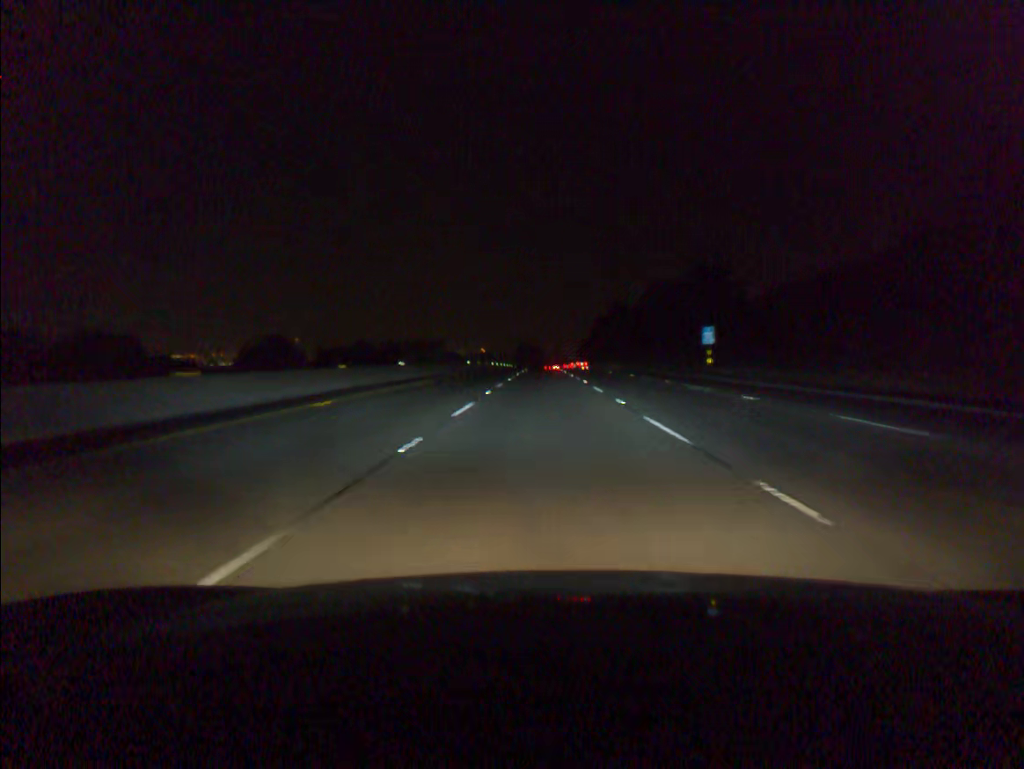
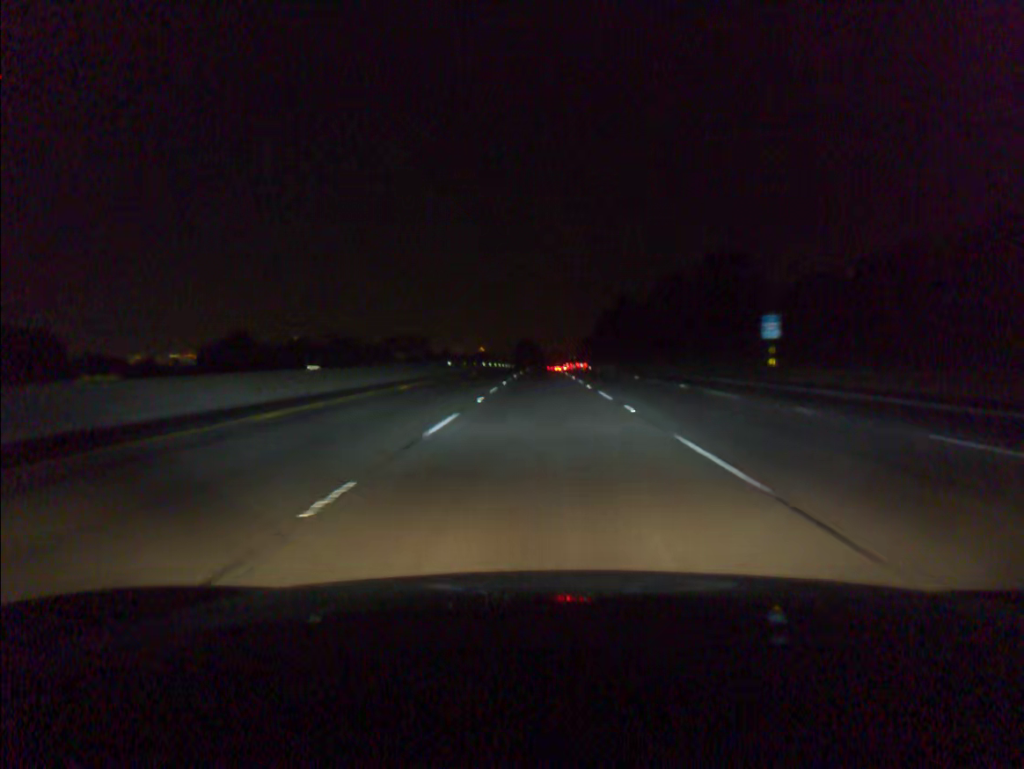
(0.0, +18.4) m; 0°
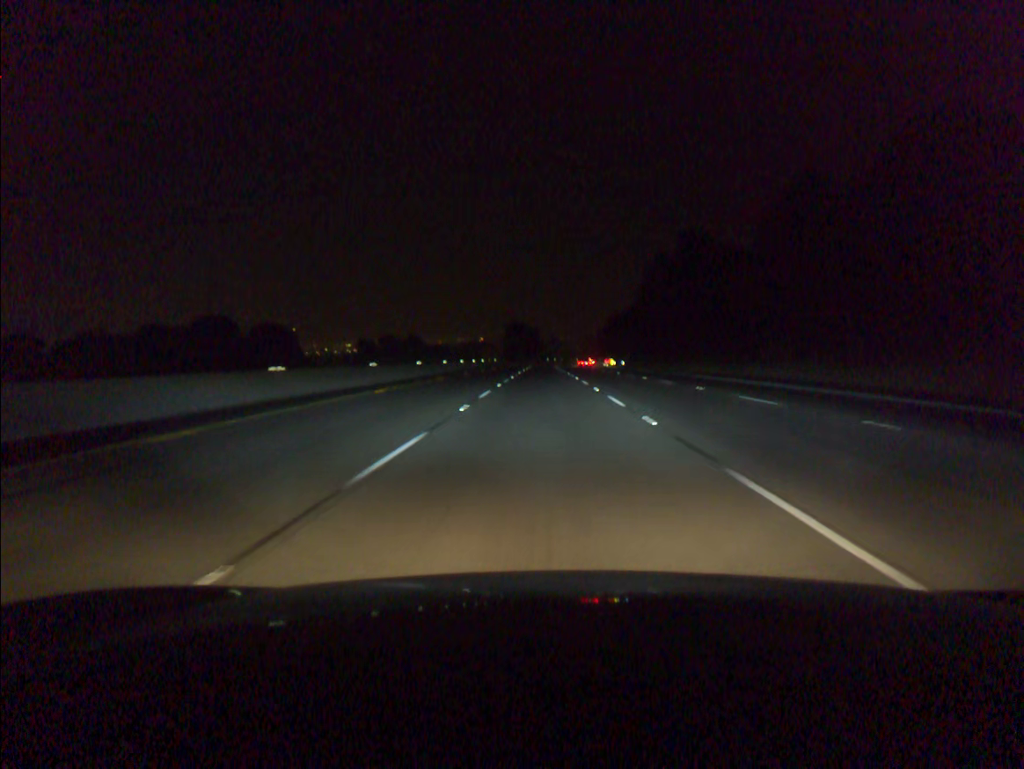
(-0.1, +91.9) m; 0°
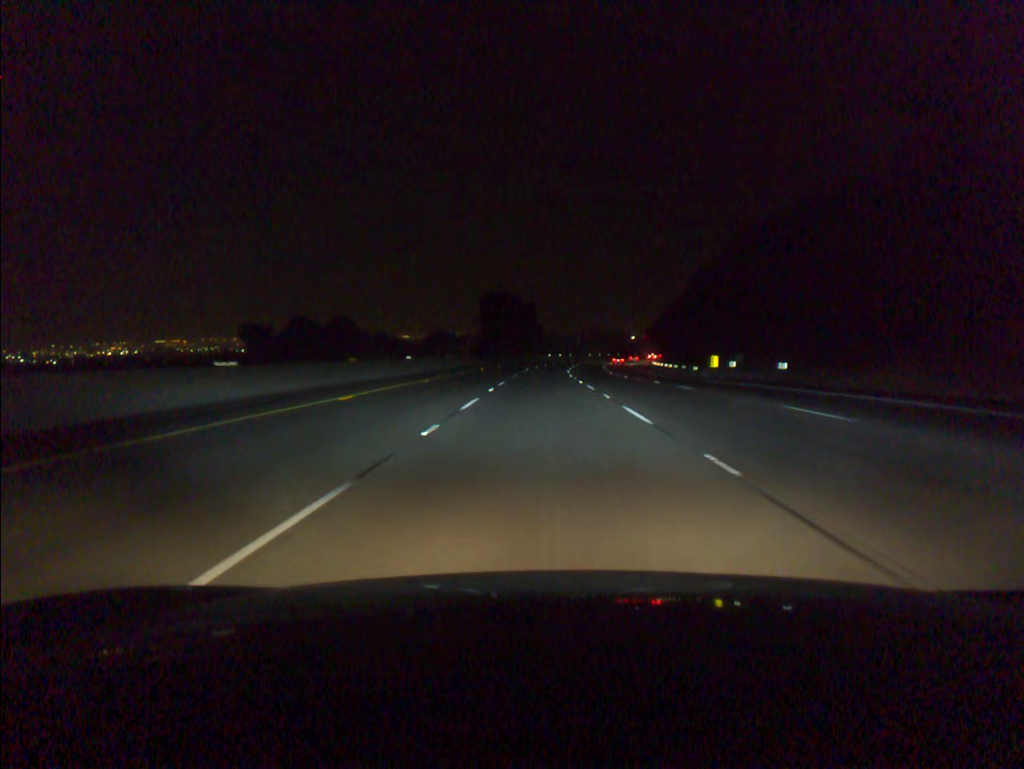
(-0.1, +92.1) m; 0°
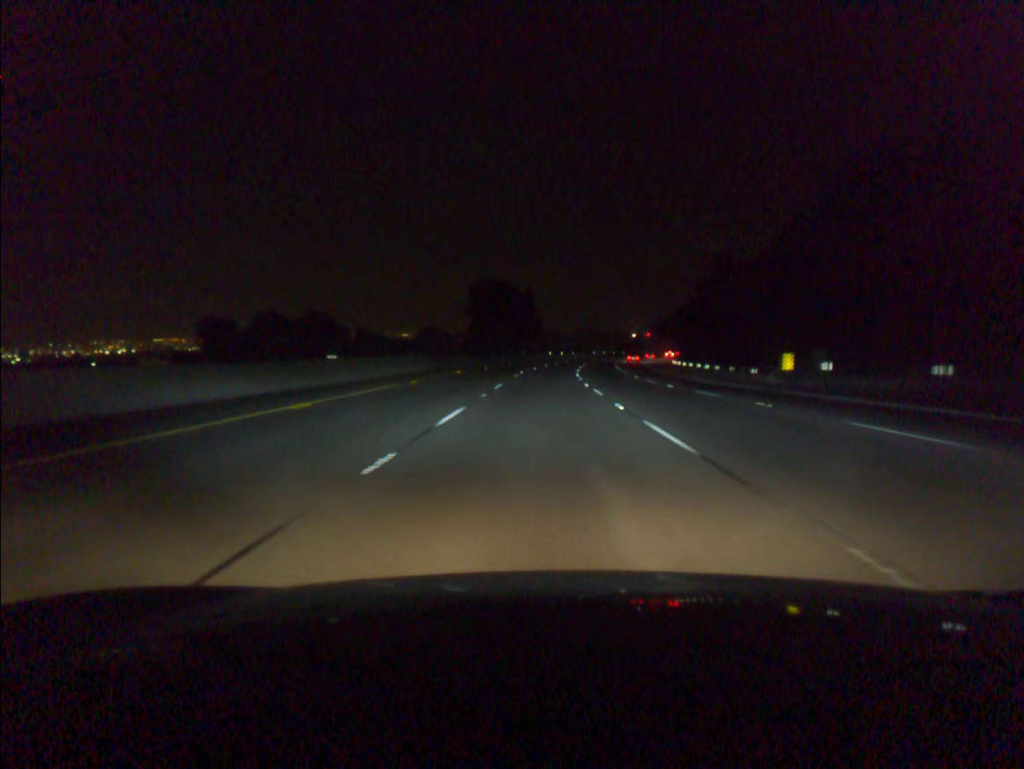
(0.0, +18.5) m; 0°
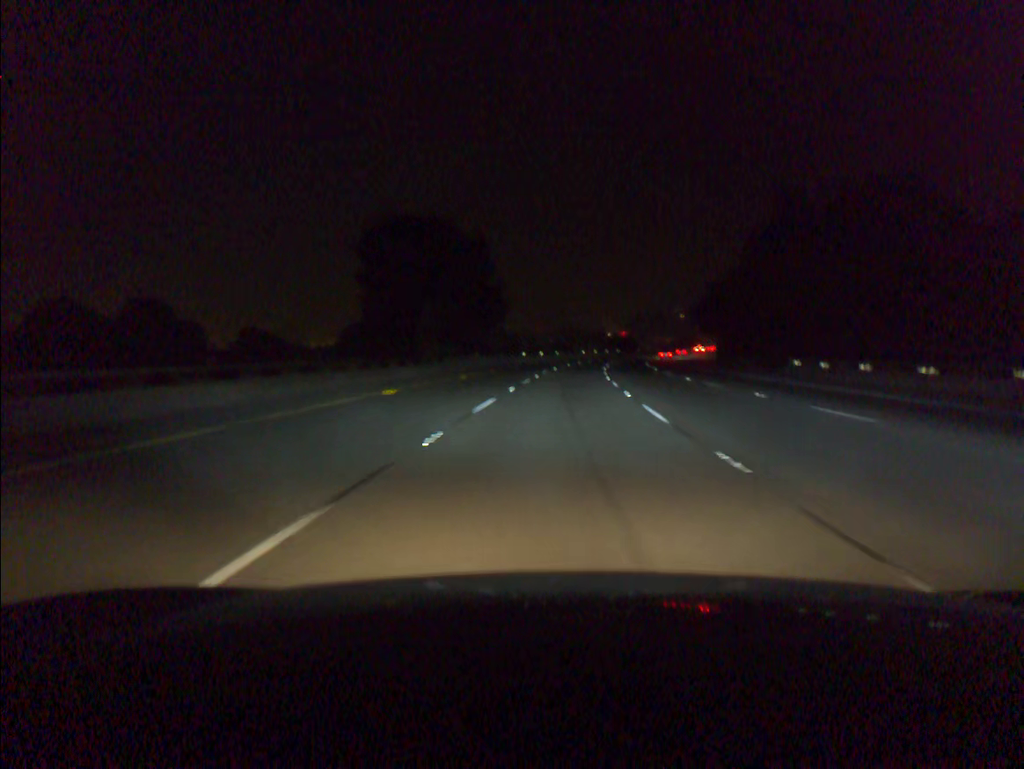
(+0.6, +55.4) m; +2°
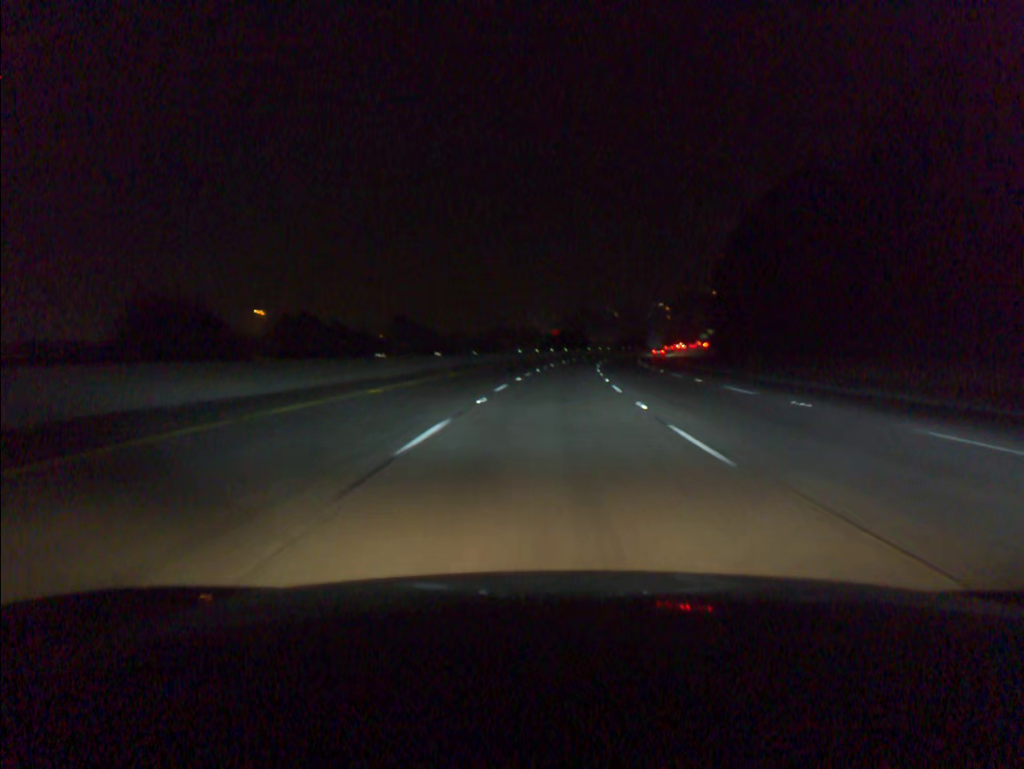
(+2.3, +55.3) m; +5°
